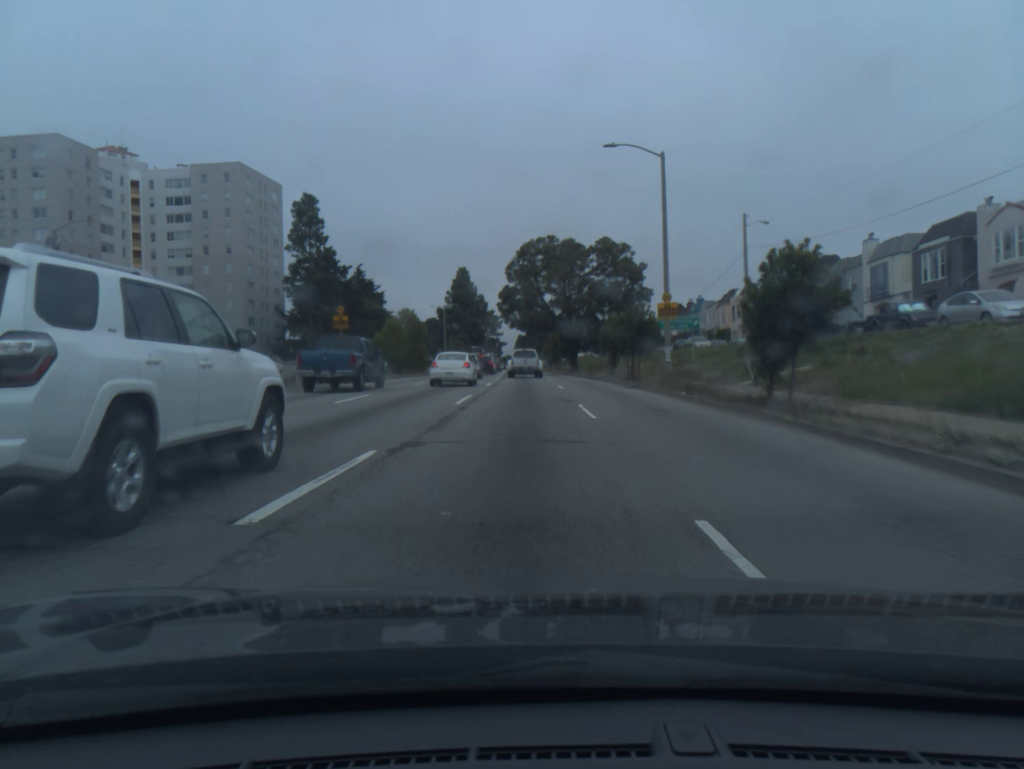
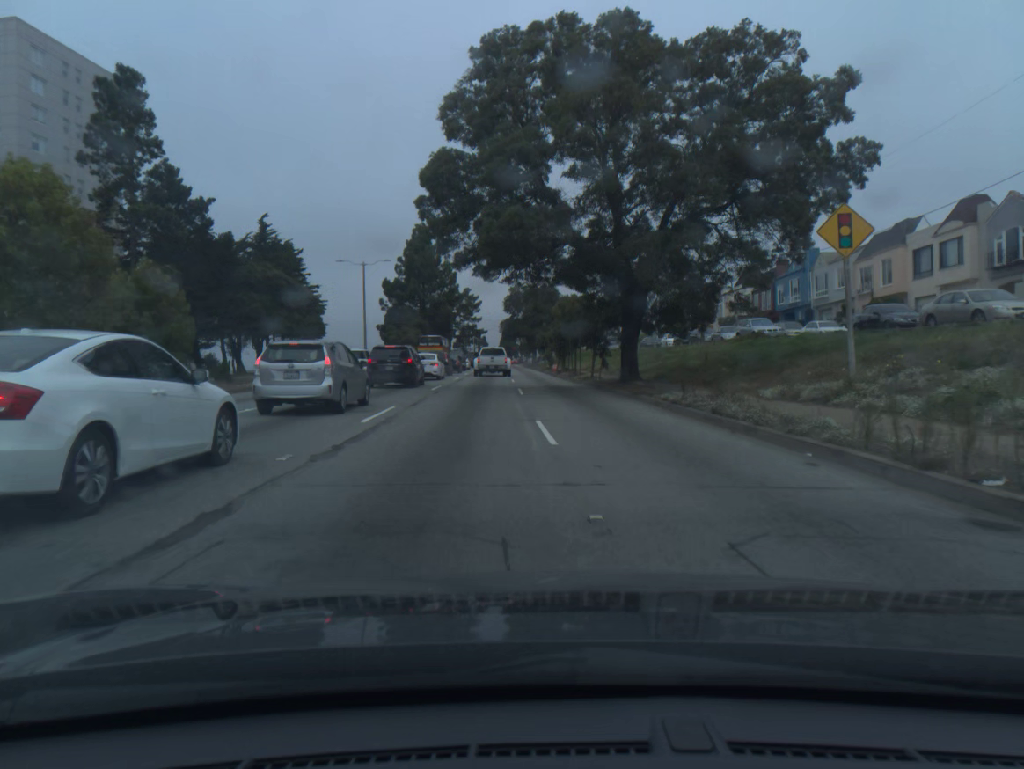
(0.0, +49.7) m; +1°
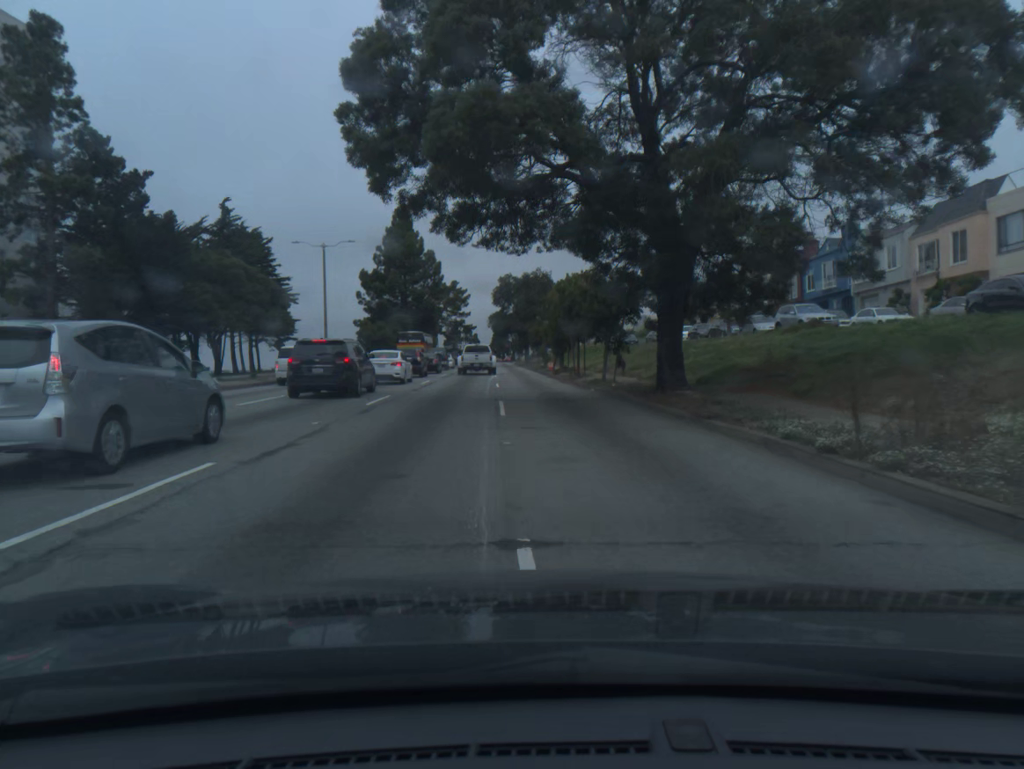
(+0.1, +10.2) m; +1°
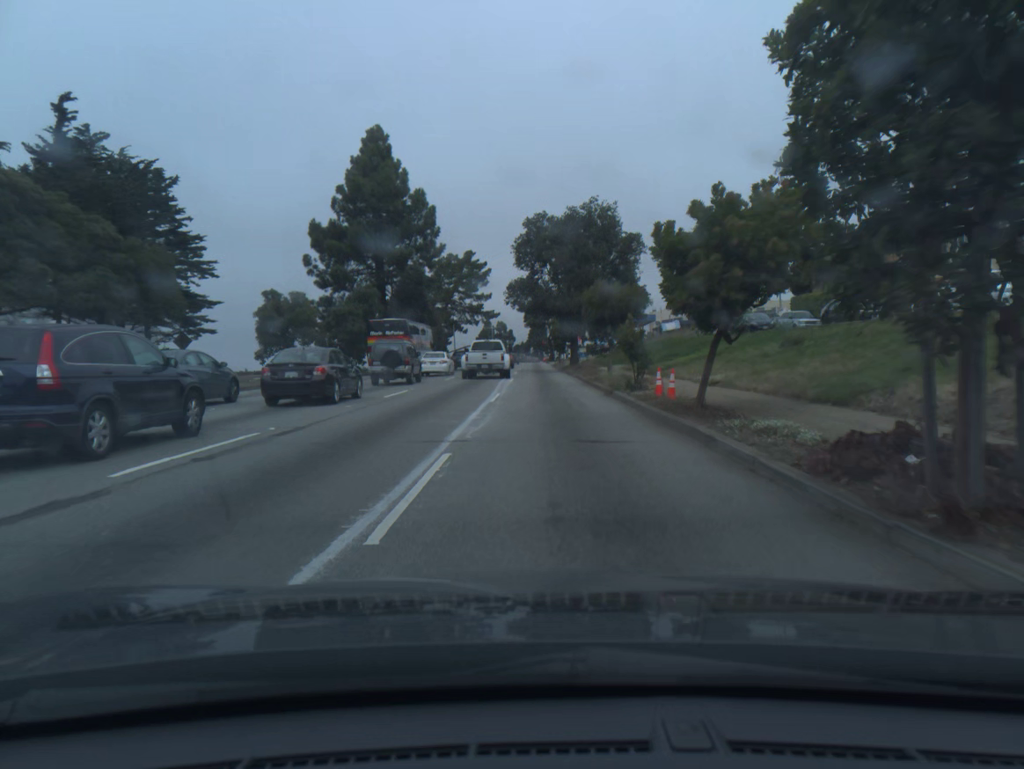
(-1.1, +40.0) m; -3°
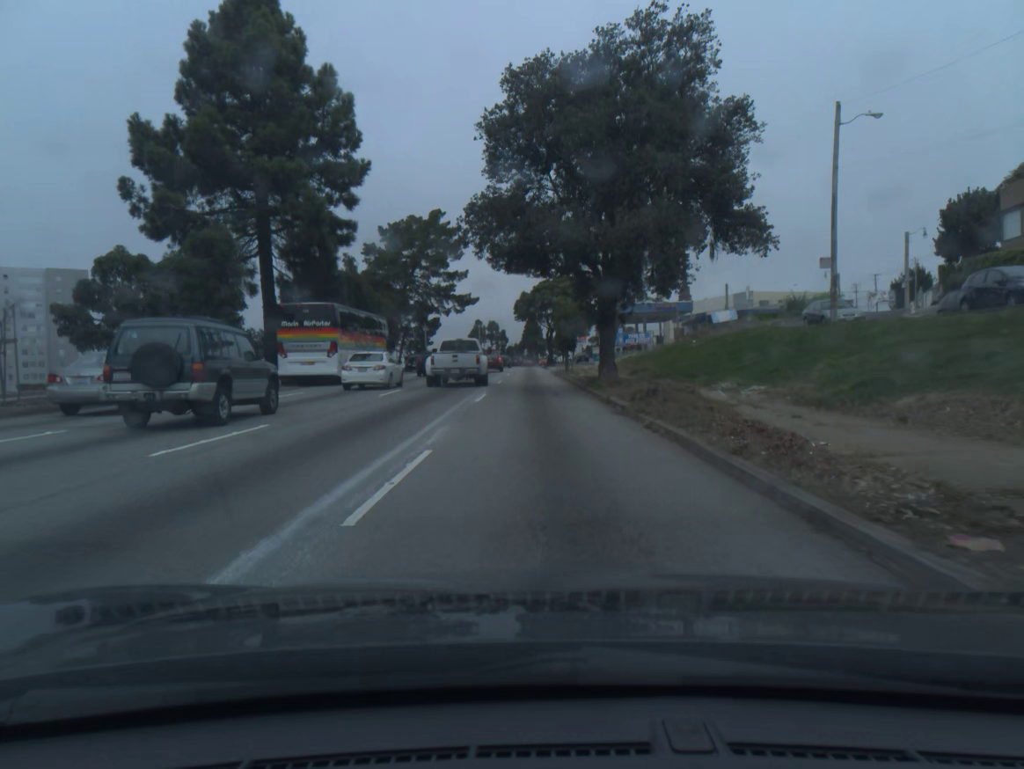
(+0.1, +29.2) m; 0°
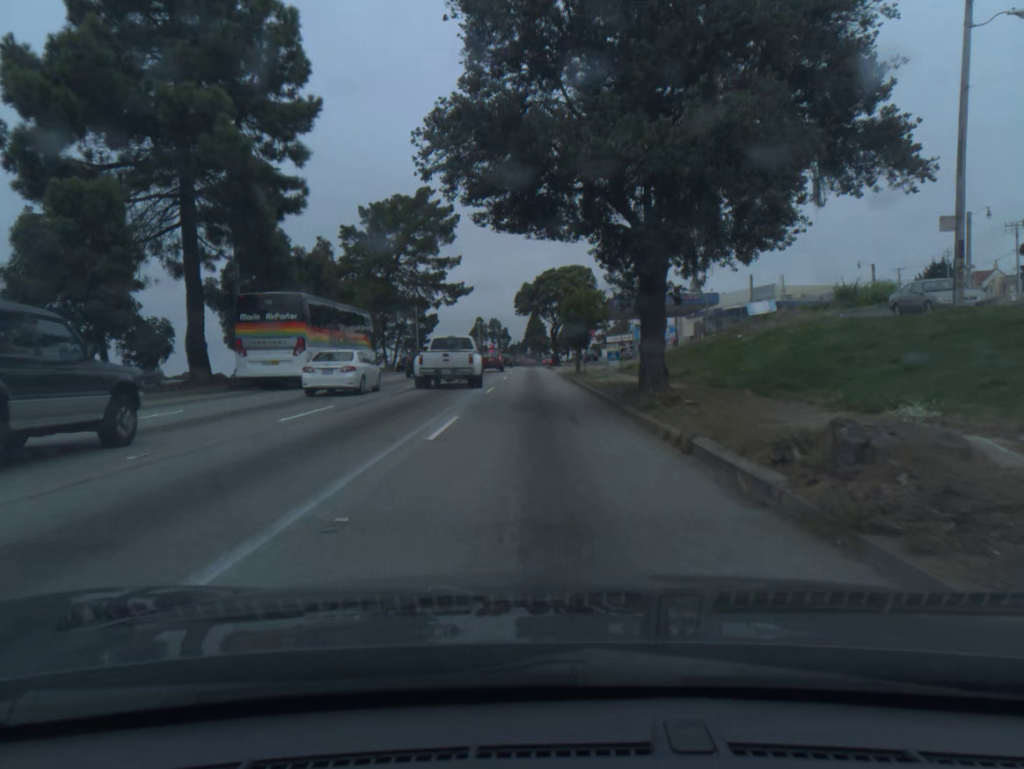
(0.0, +9.6) m; 0°
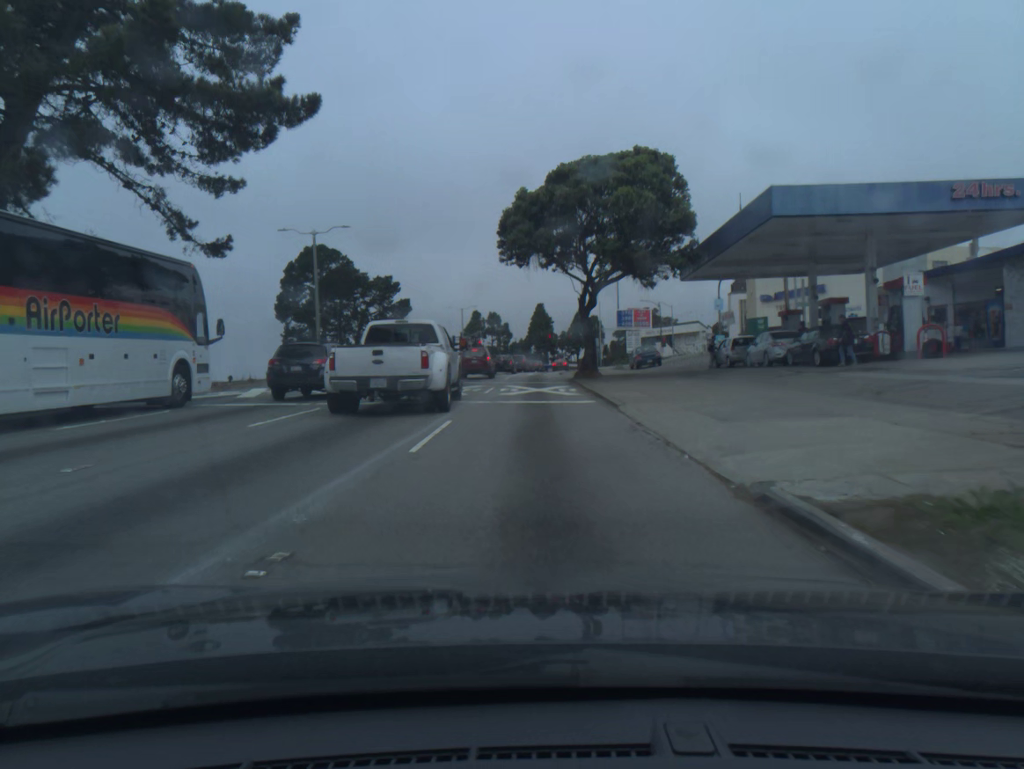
(-0.2, +45.3) m; 0°
